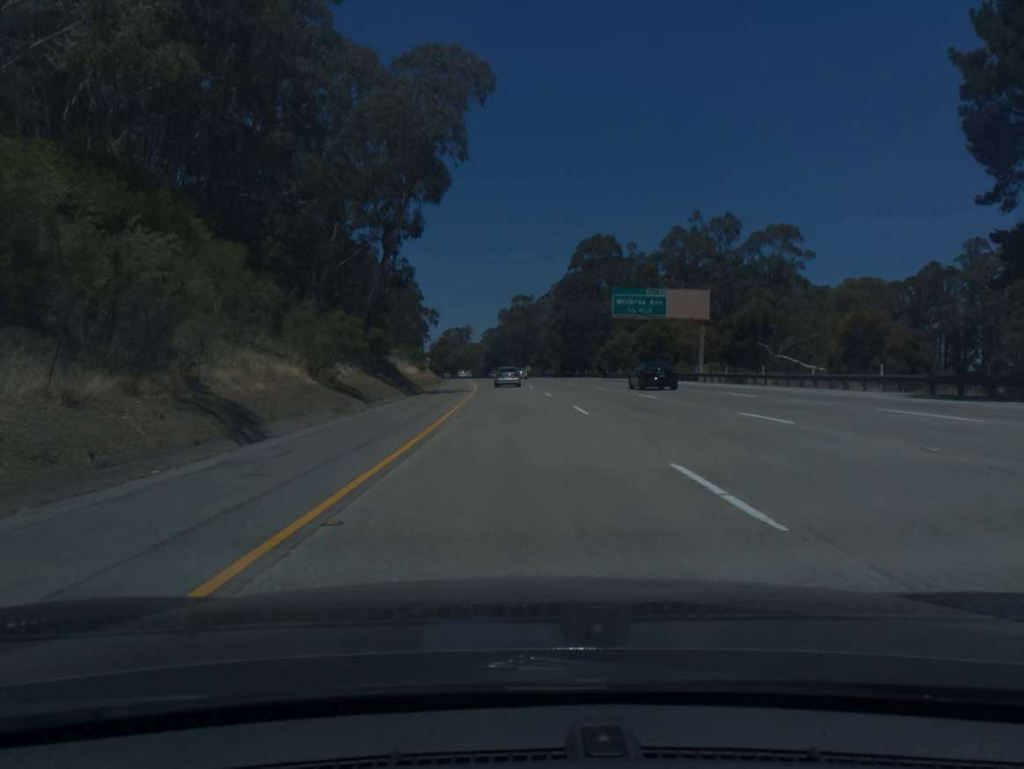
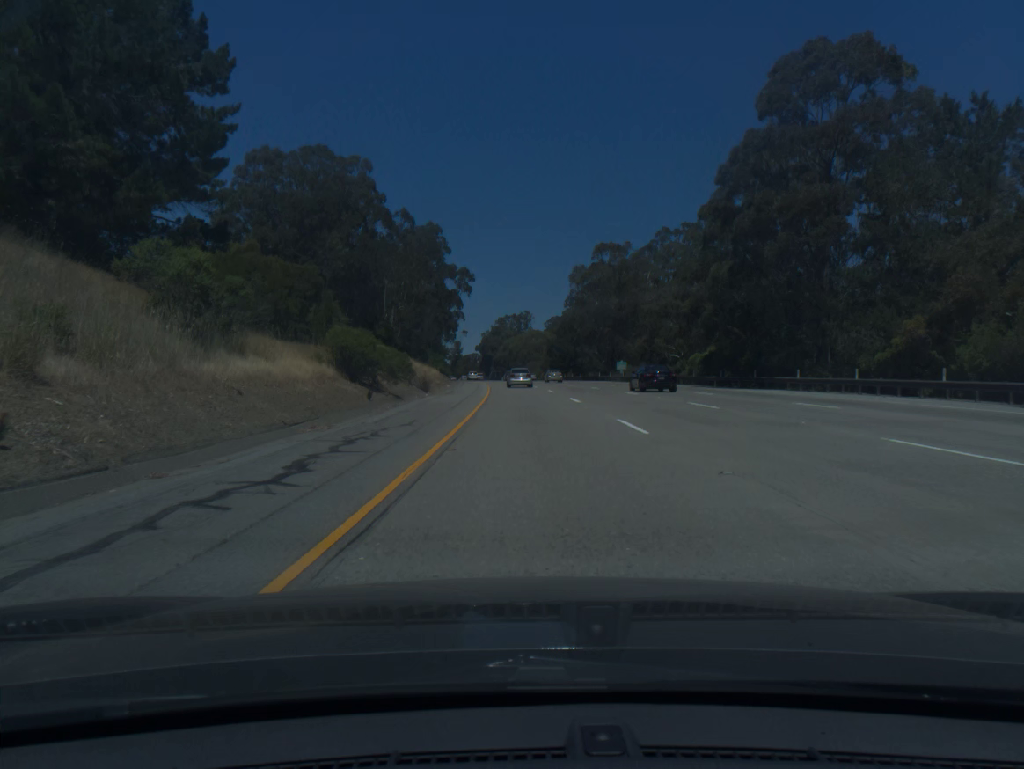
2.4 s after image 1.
(-2.9, +79.2) m; -5°
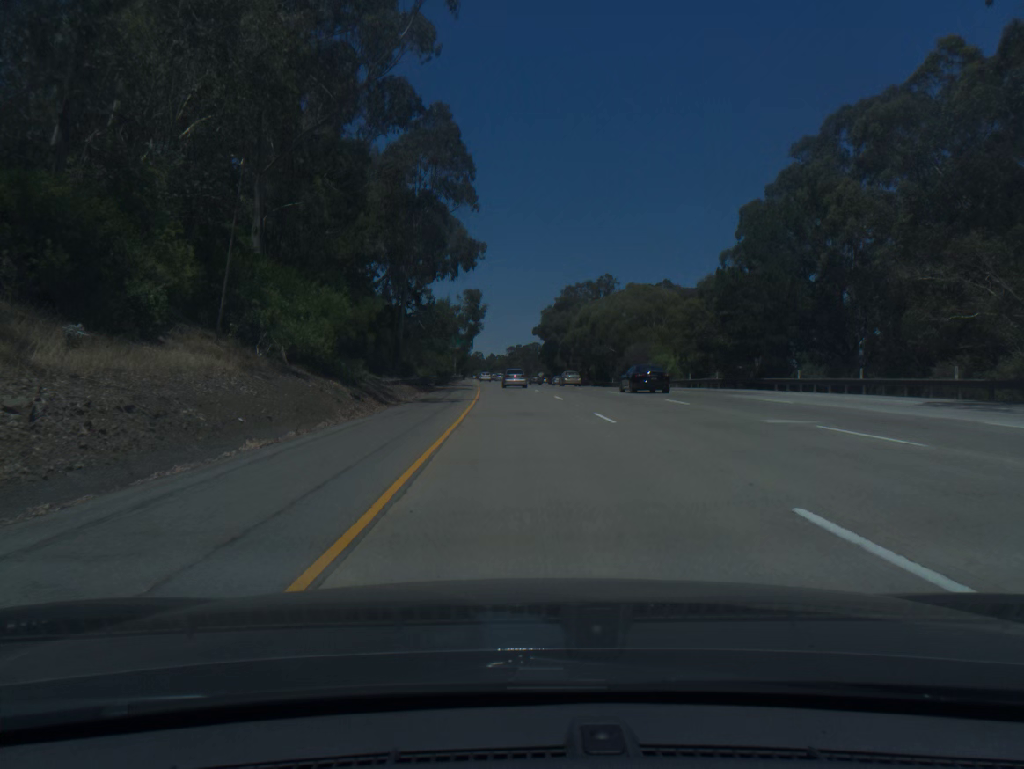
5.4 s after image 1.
(-3.6, +99.0) m; -5°
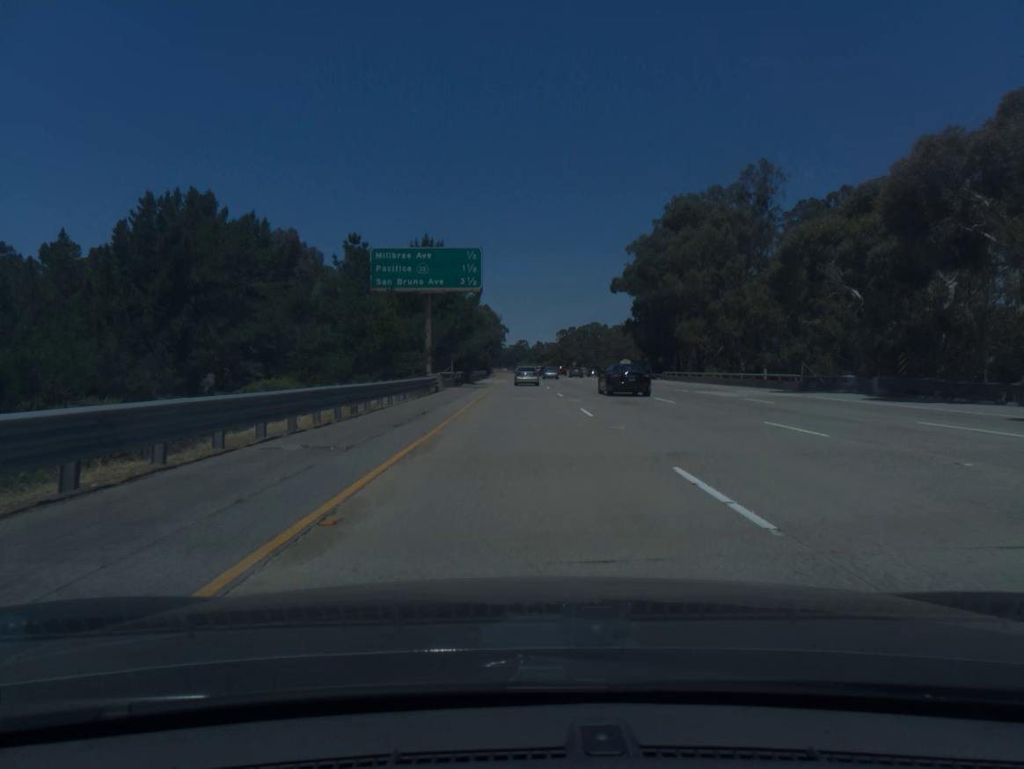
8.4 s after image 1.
(-3.6, +99.3) m; -4°
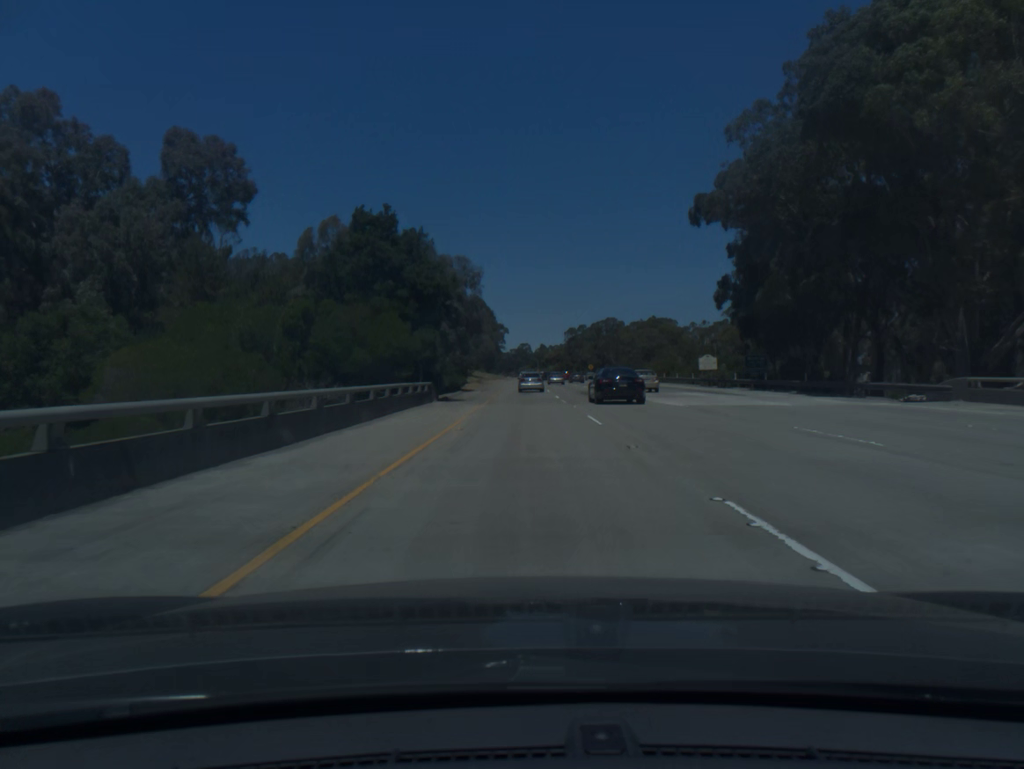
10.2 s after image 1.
(+0.2, +60.6) m; 0°
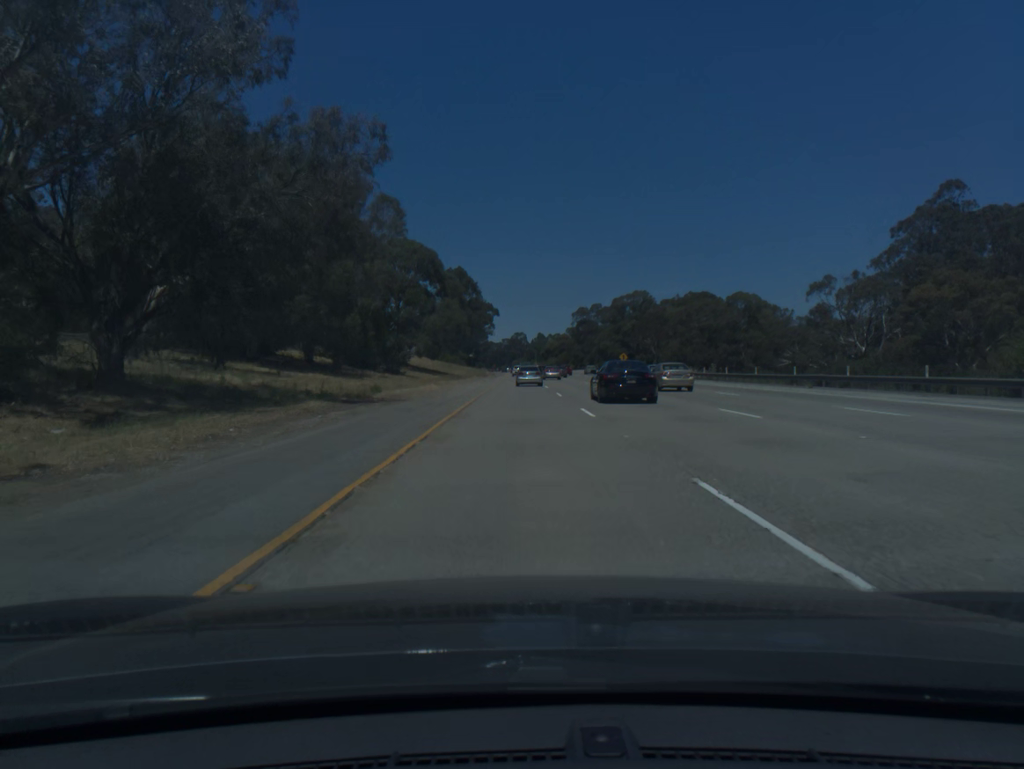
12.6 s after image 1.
(+0.3, +80.4) m; 0°
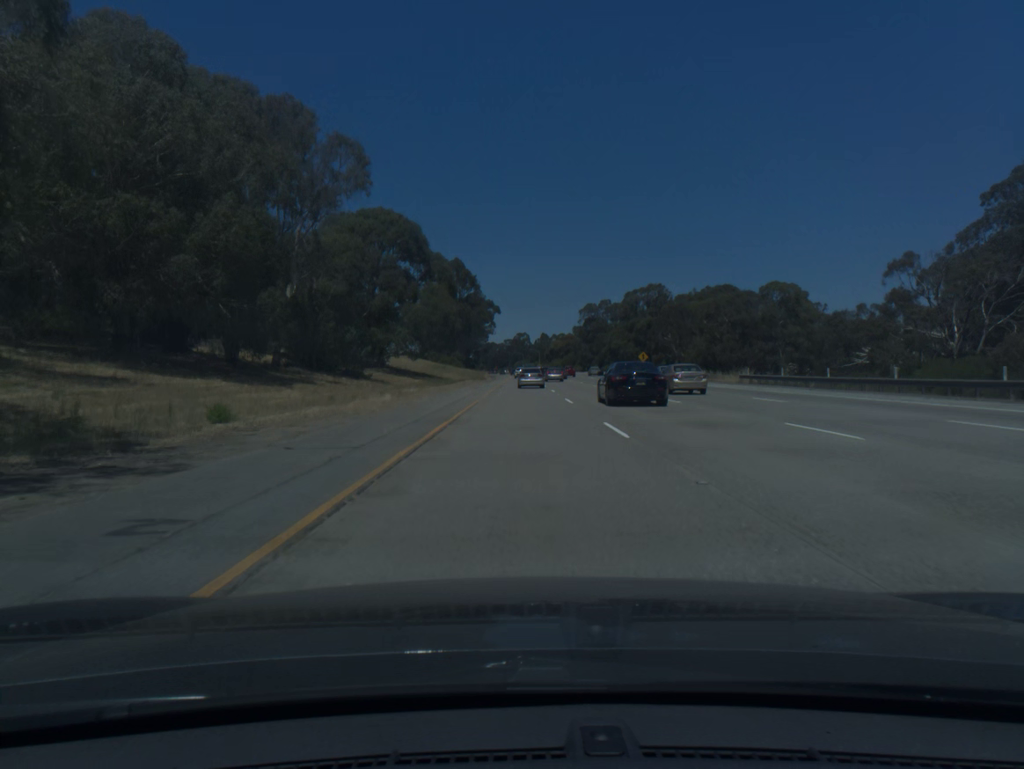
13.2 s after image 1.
(0.0, +20.0) m; 0°
